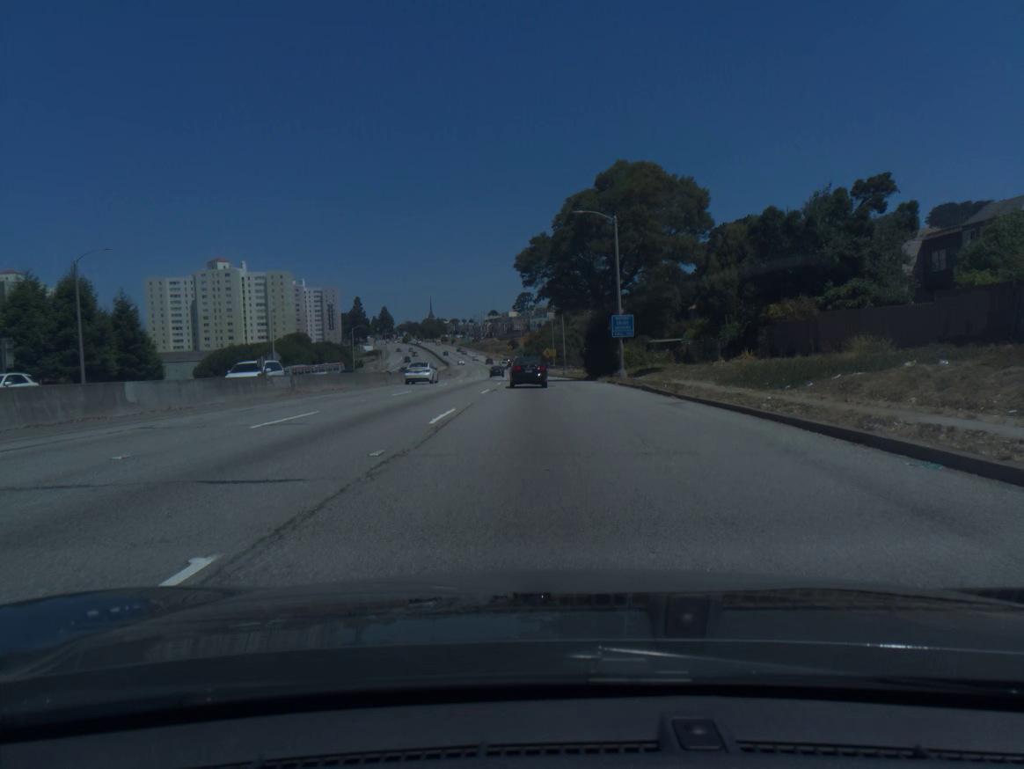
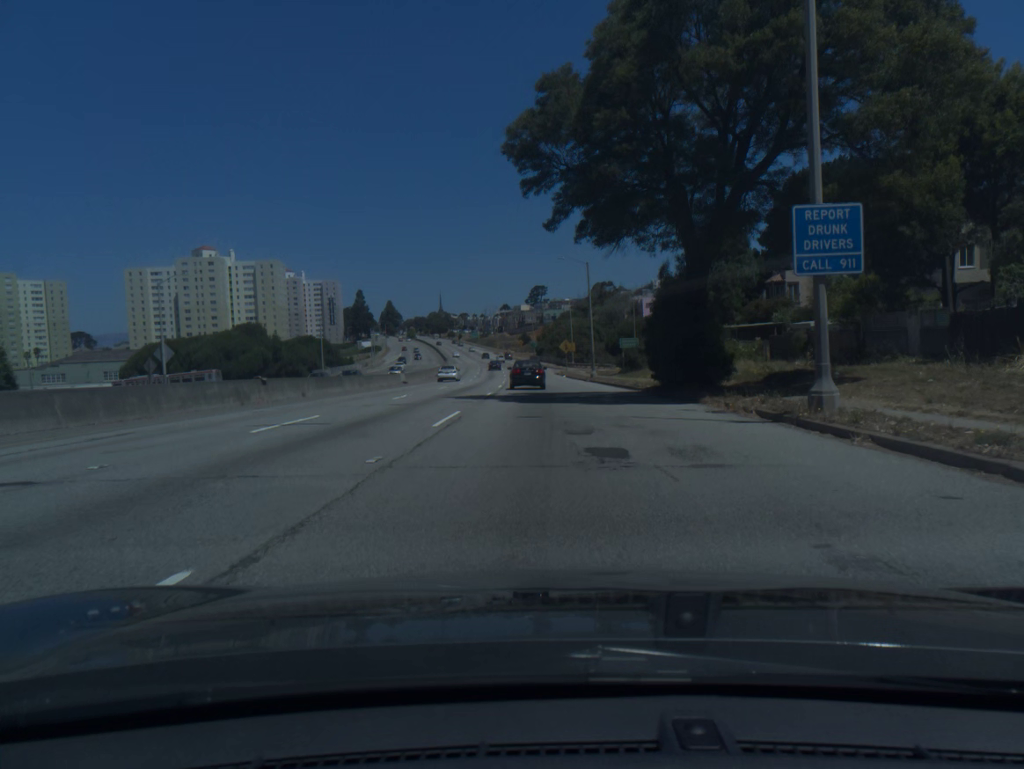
(-0.3, +30.3) m; -1°
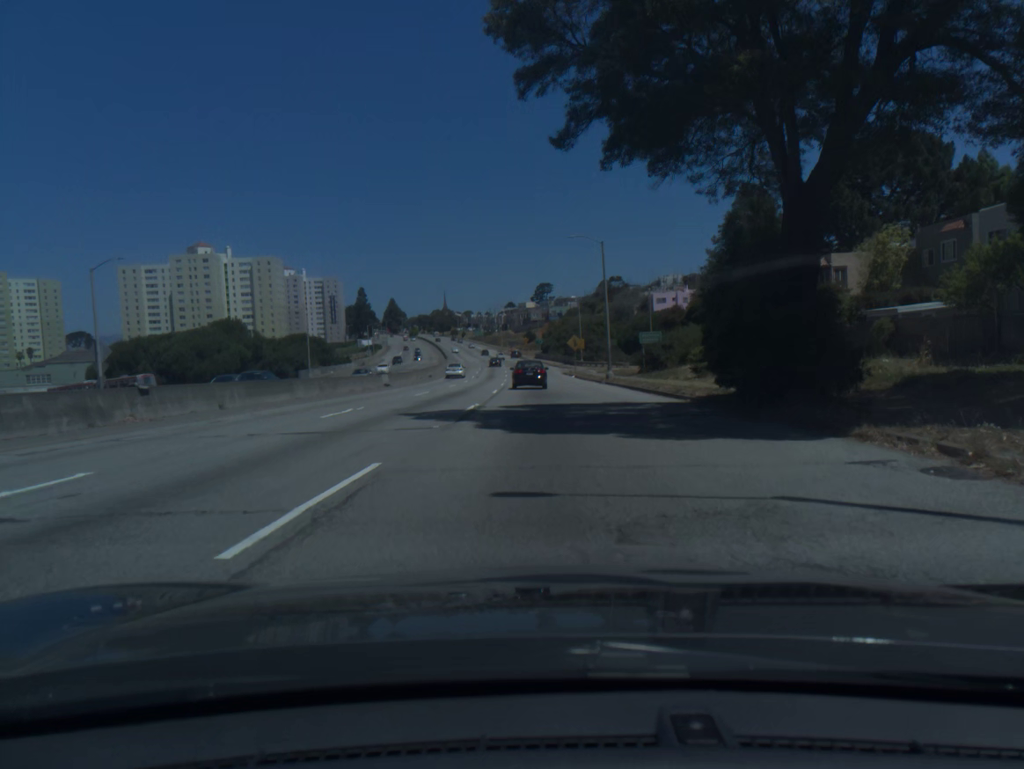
(0.0, +10.0) m; 0°
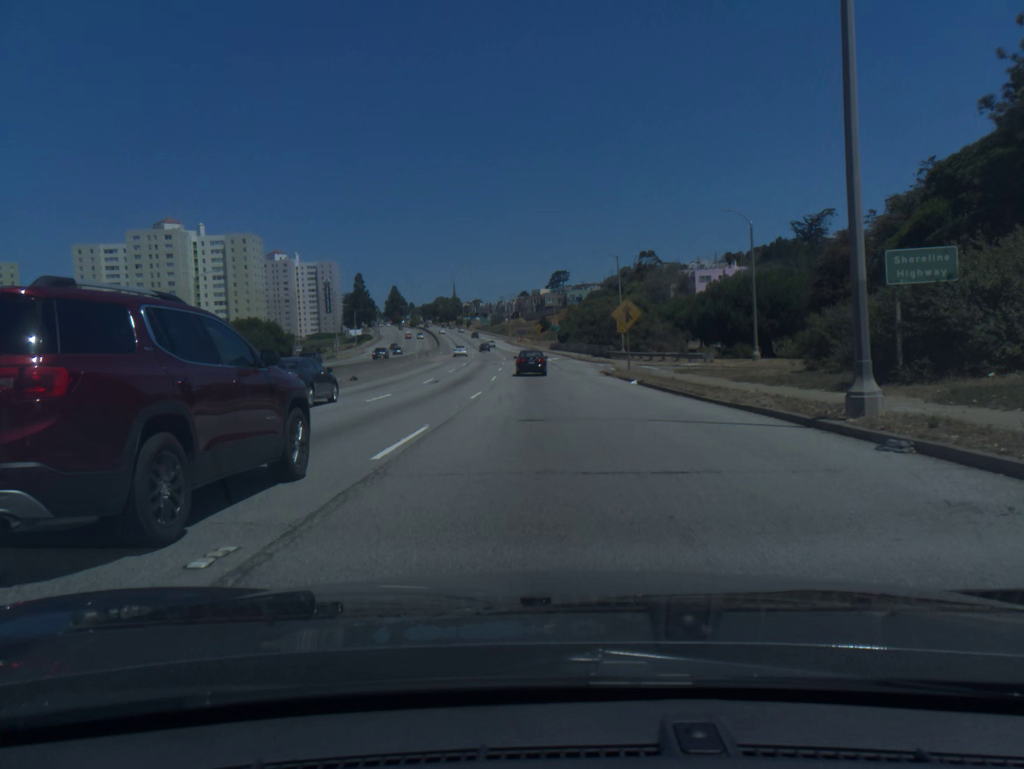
(-0.4, +39.1) m; -1°
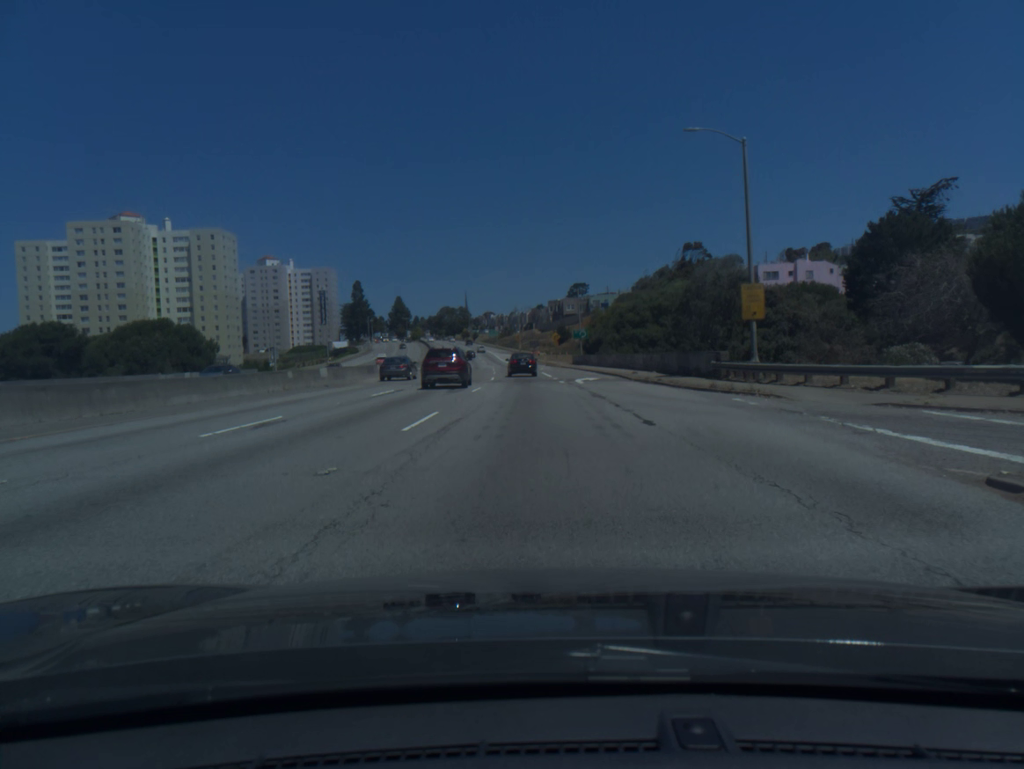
(-0.3, +40.6) m; -1°
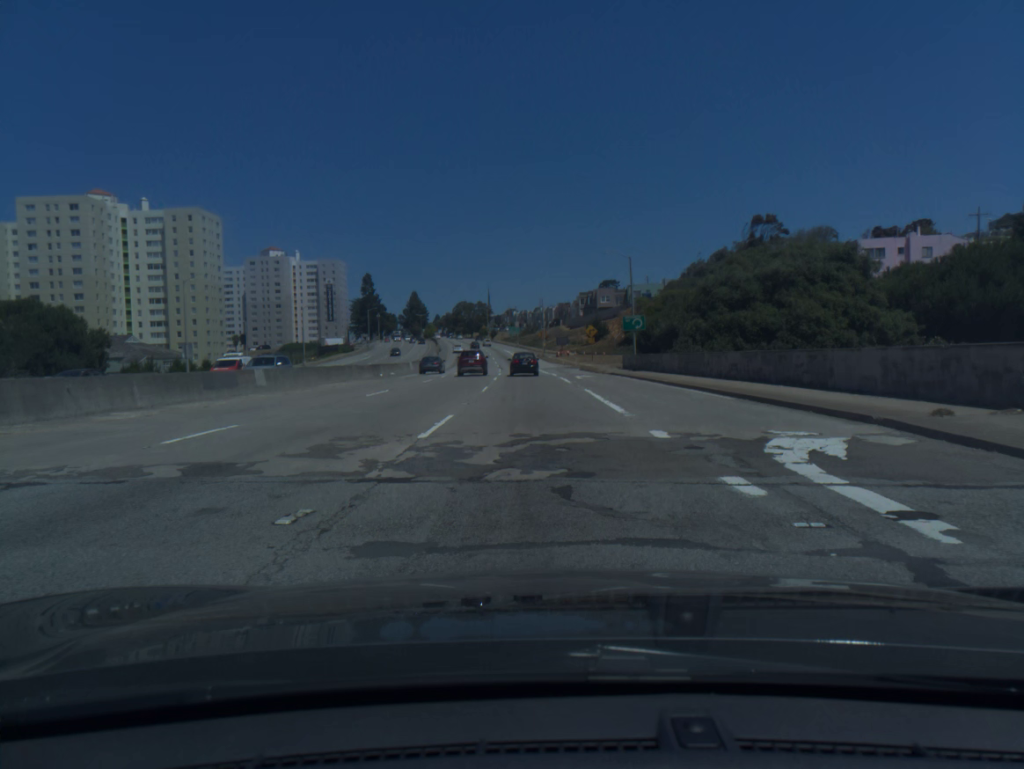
(-0.5, +31.9) m; -2°
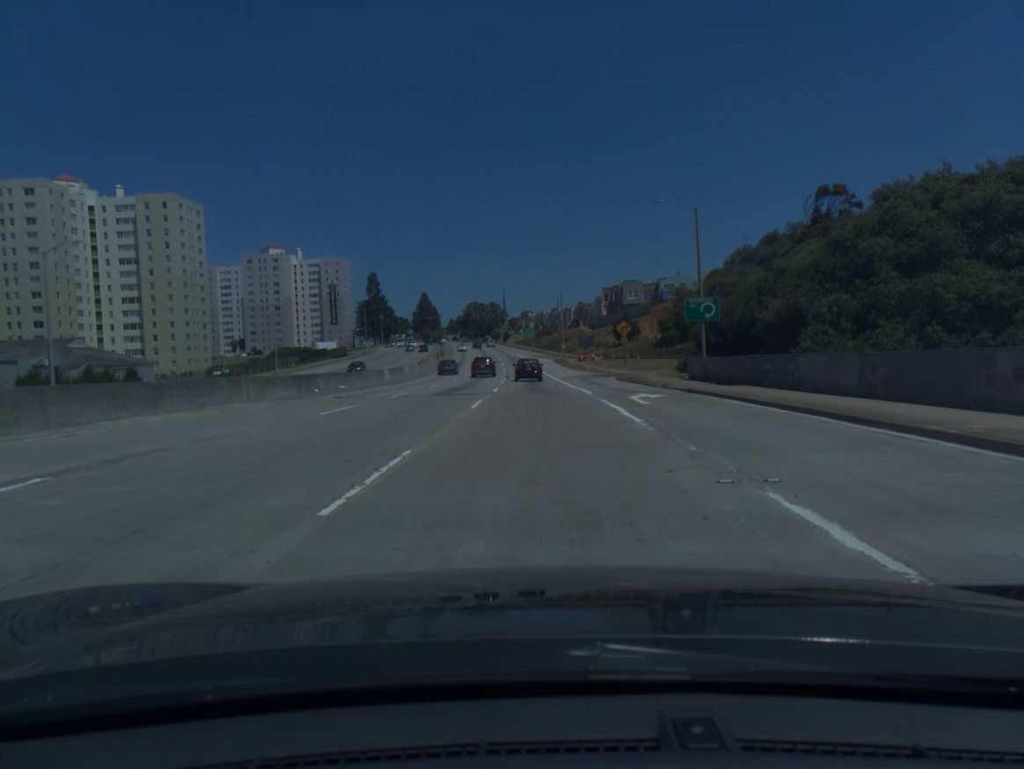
(-0.2, +21.6) m; -1°
